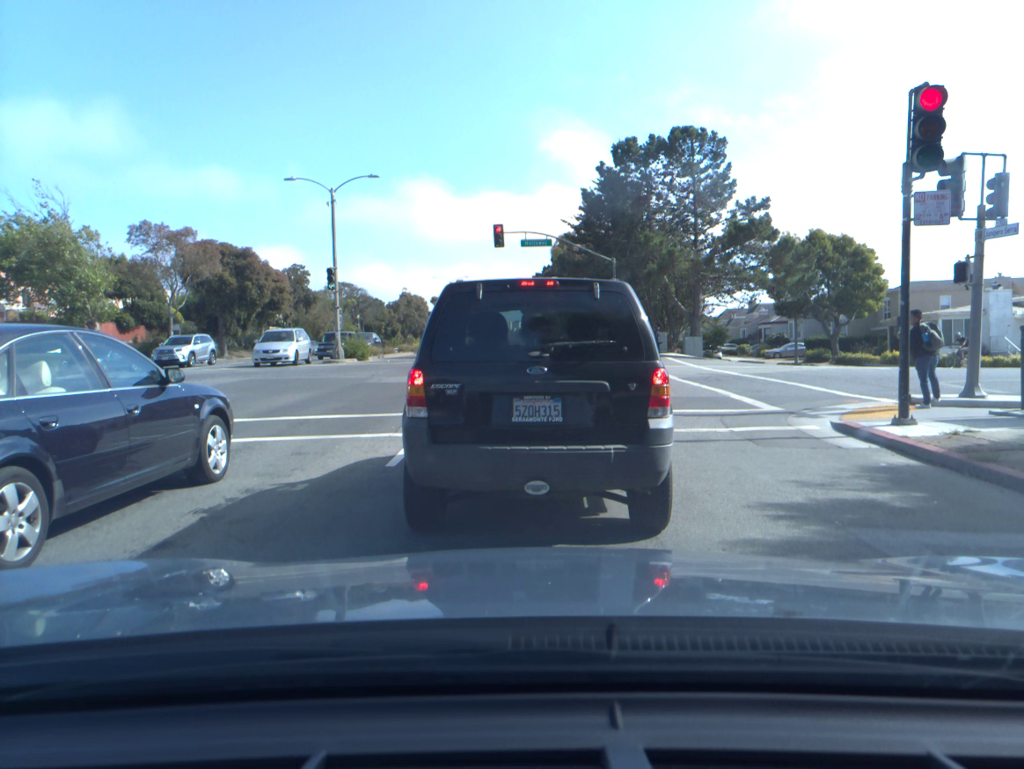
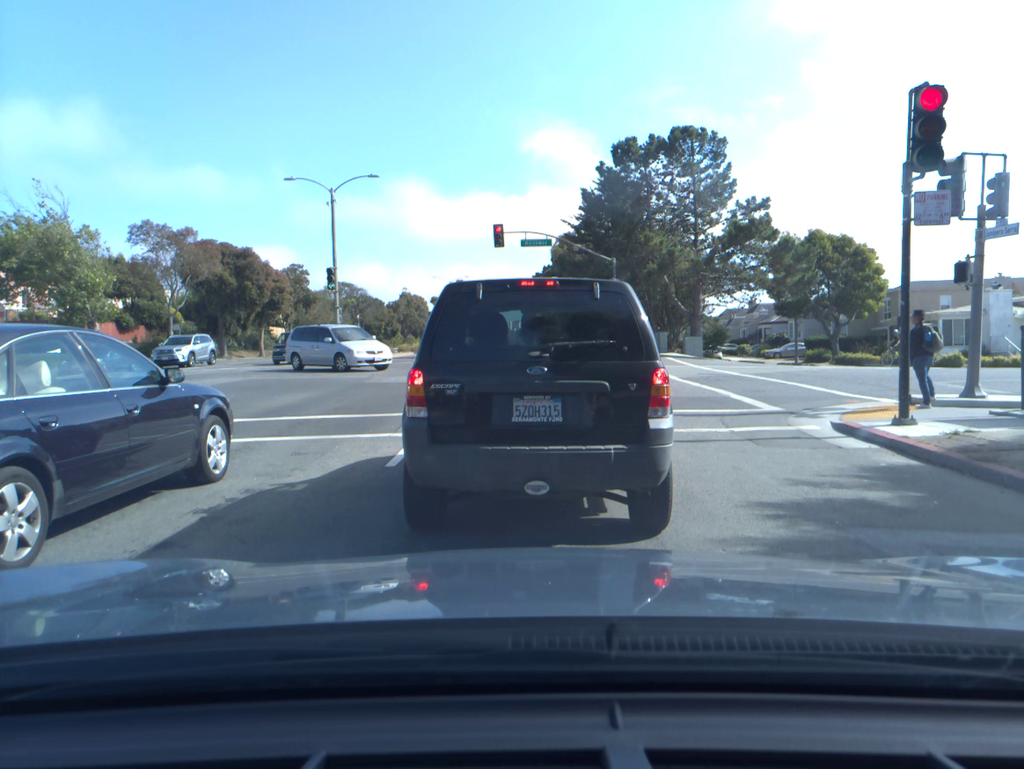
(0.0, 0.0) m; 0°
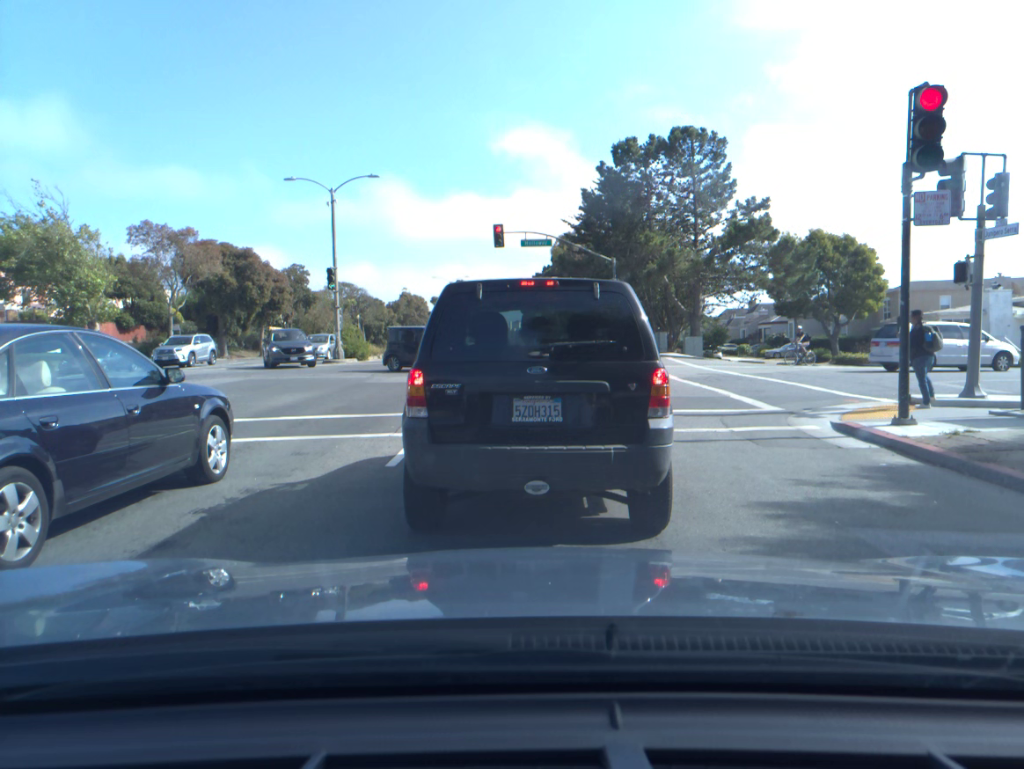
(0.0, 0.0) m; 0°
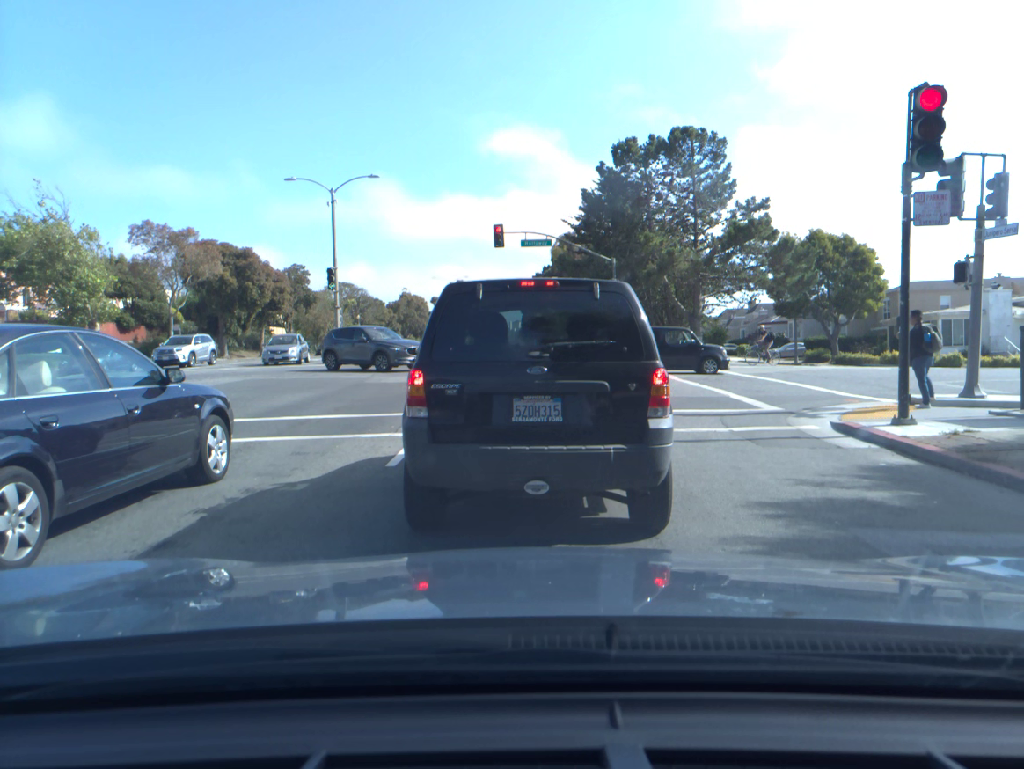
(0.0, 0.0) m; 0°
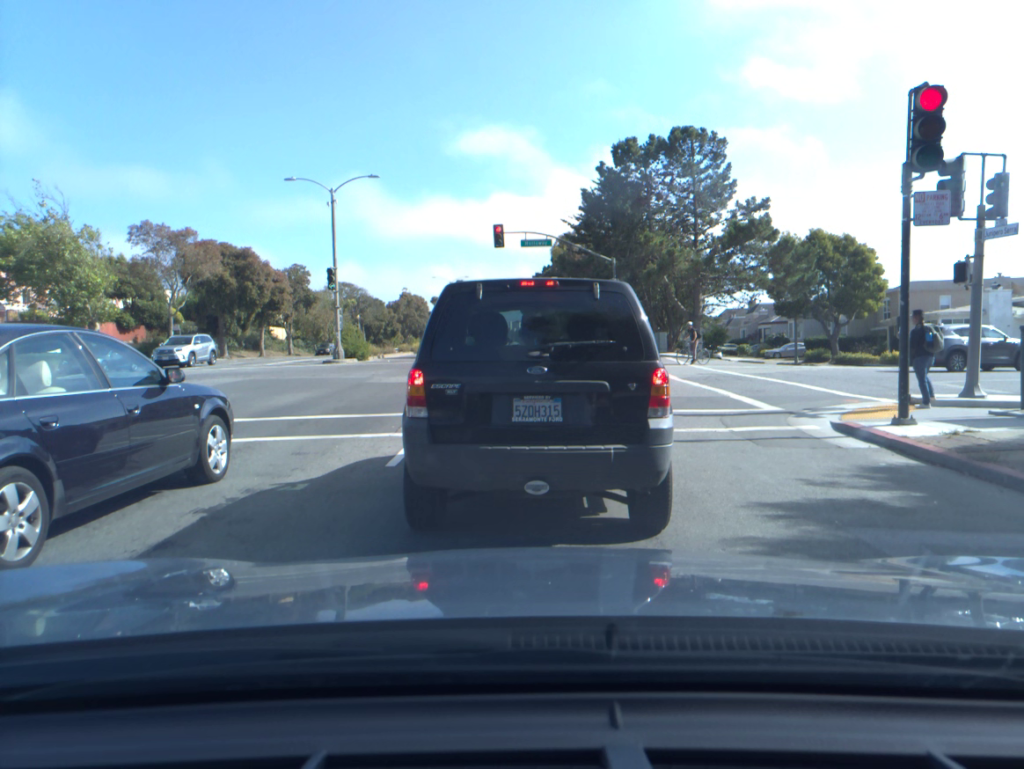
(0.0, 0.0) m; 0°
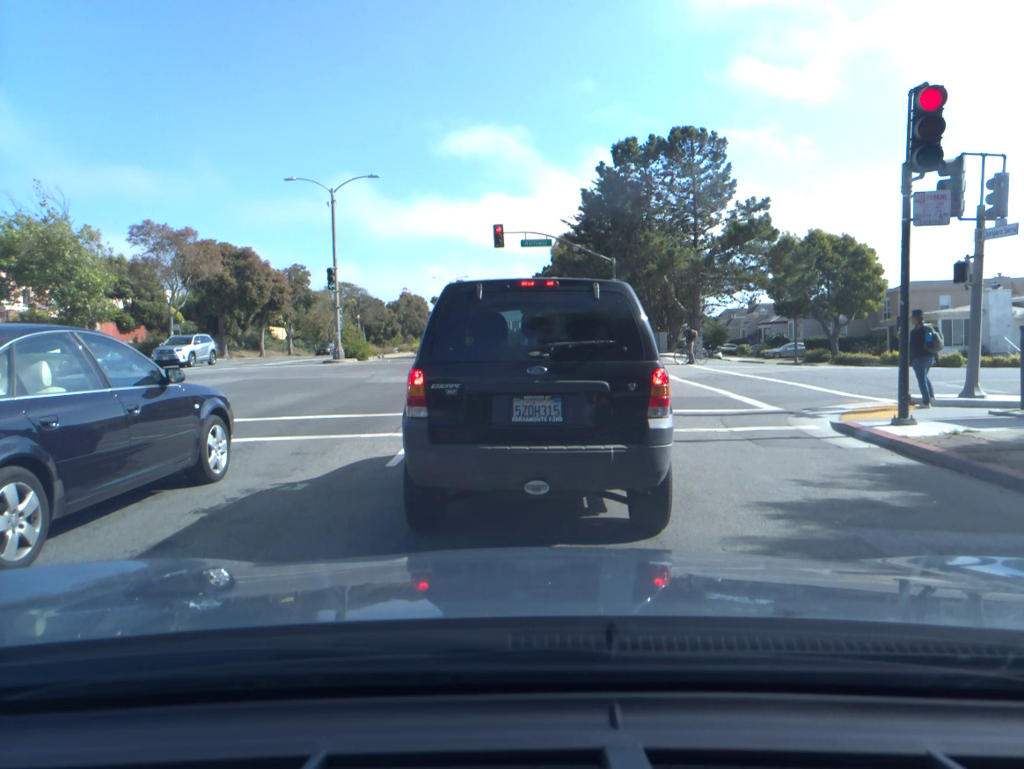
(0.0, 0.0) m; 0°
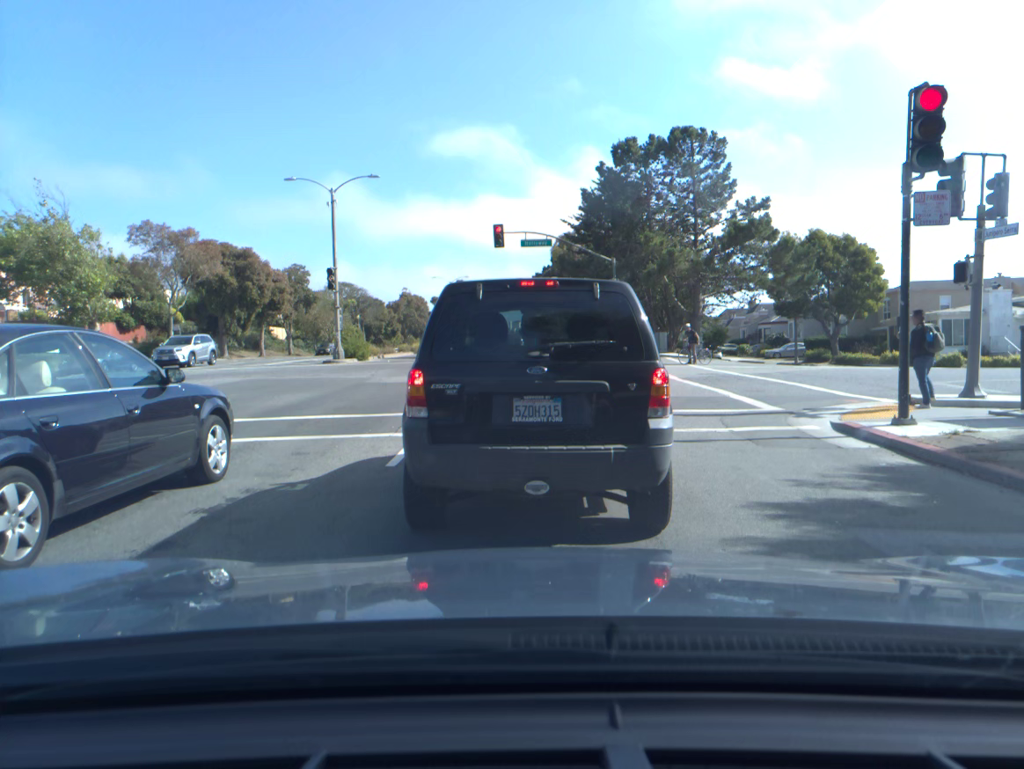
(0.0, 0.0) m; 0°
